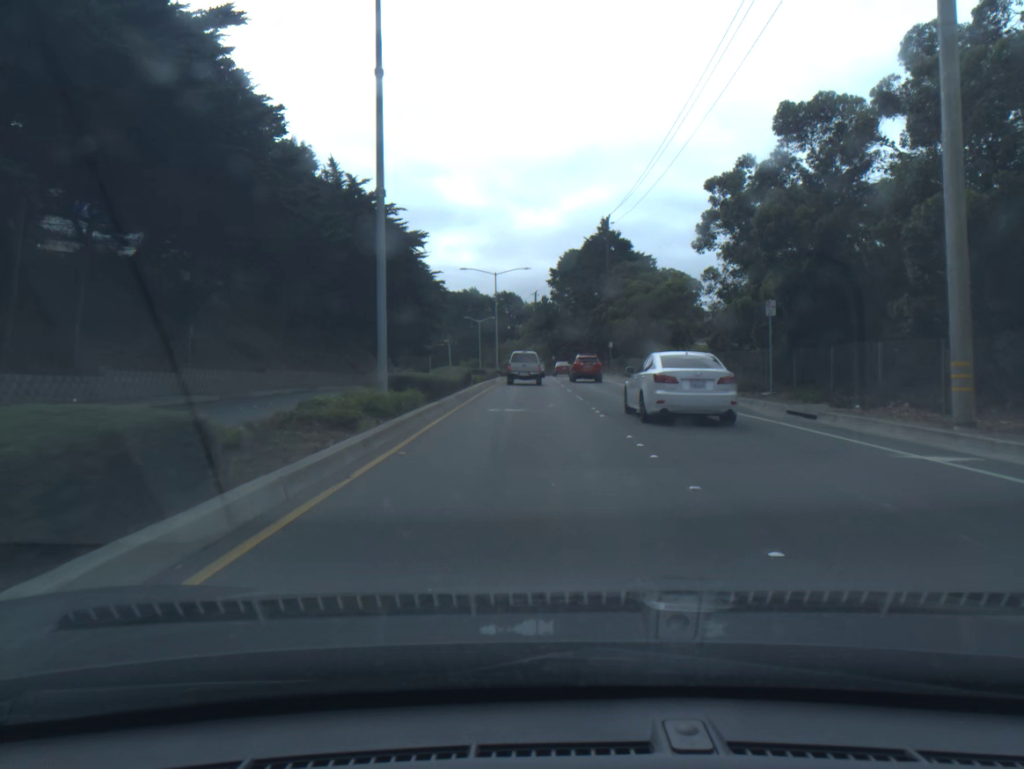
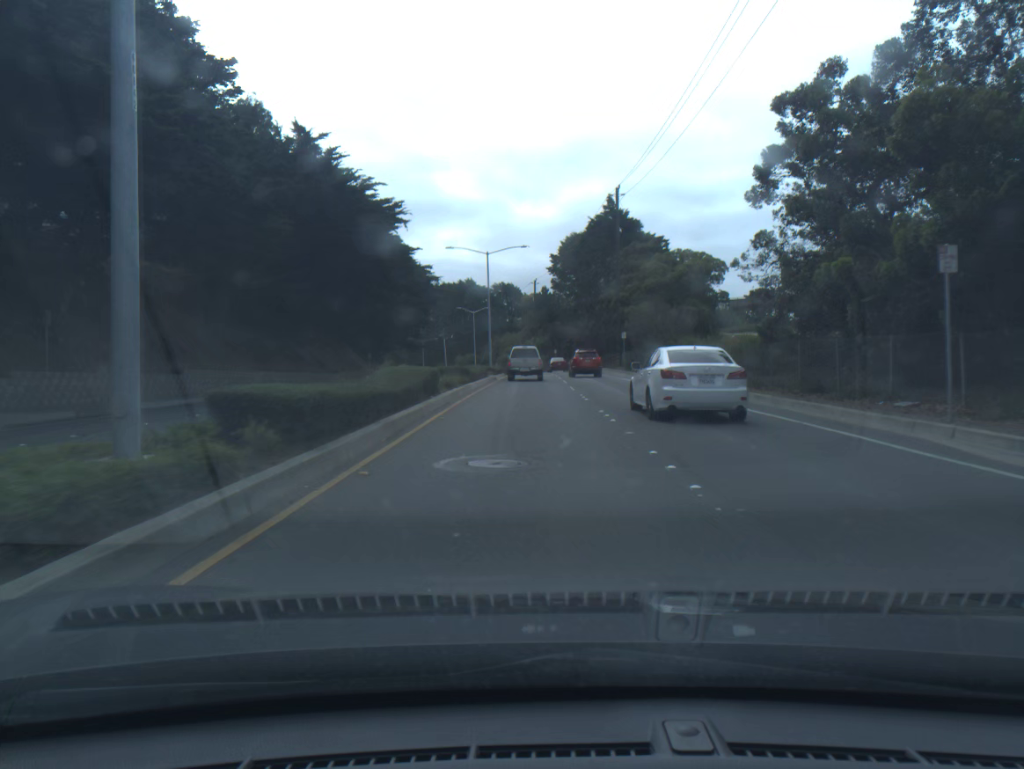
(0.0, +9.8) m; 0°
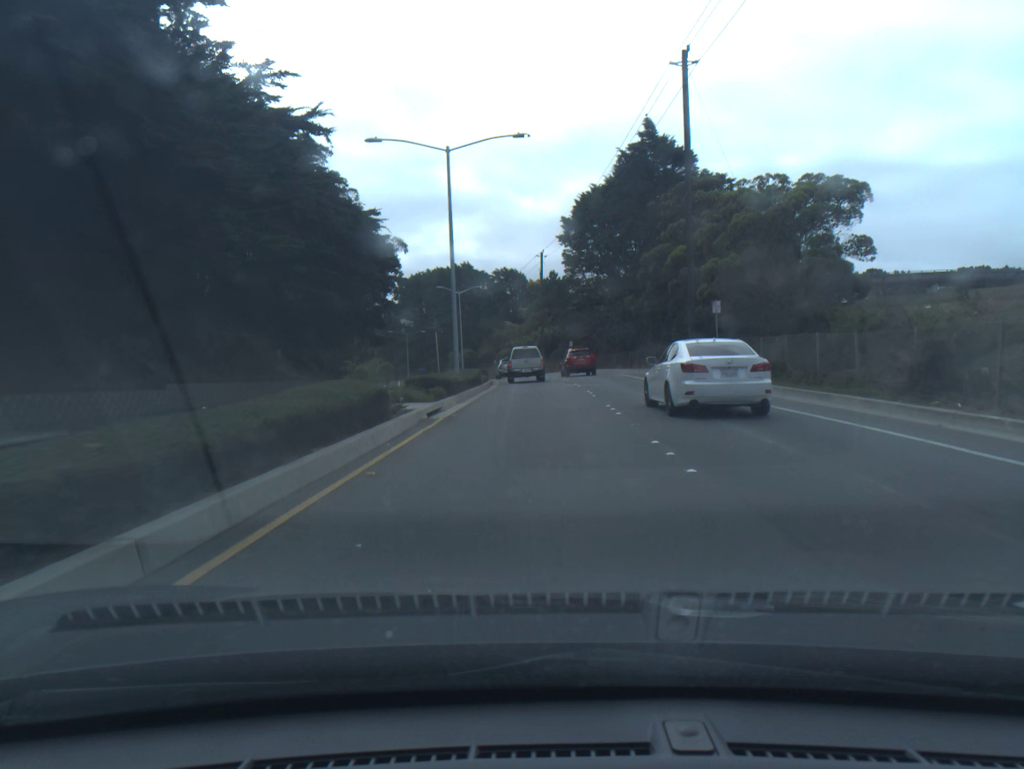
(-0.1, +28.6) m; -1°
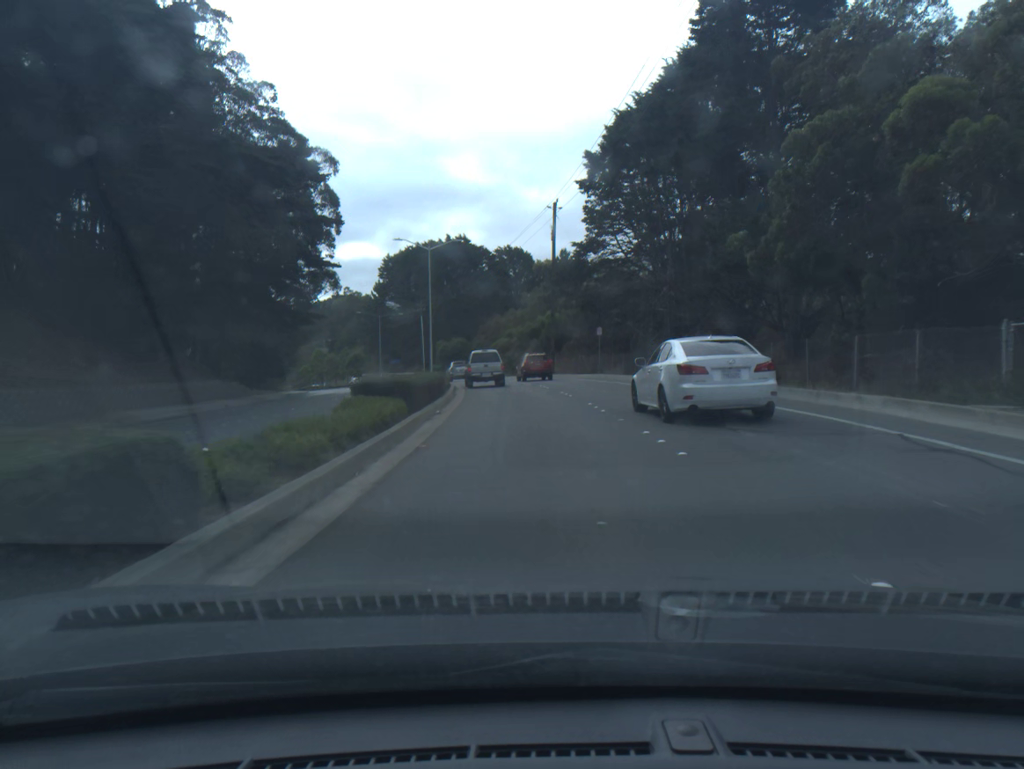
(-0.2, +28.0) m; -1°
